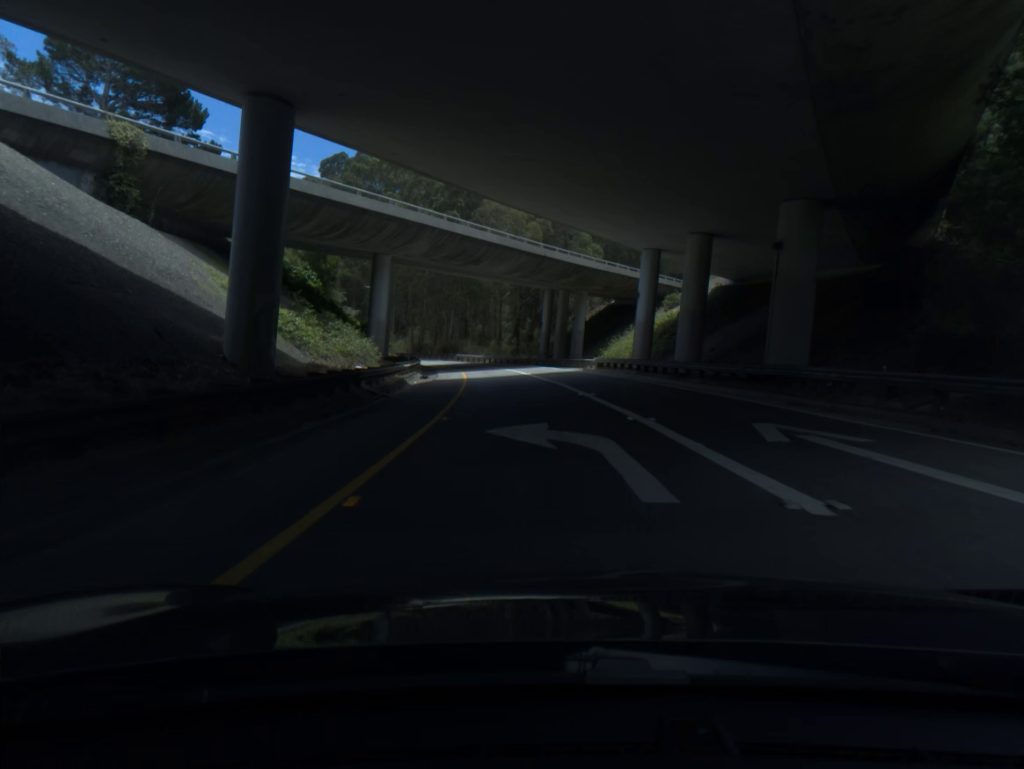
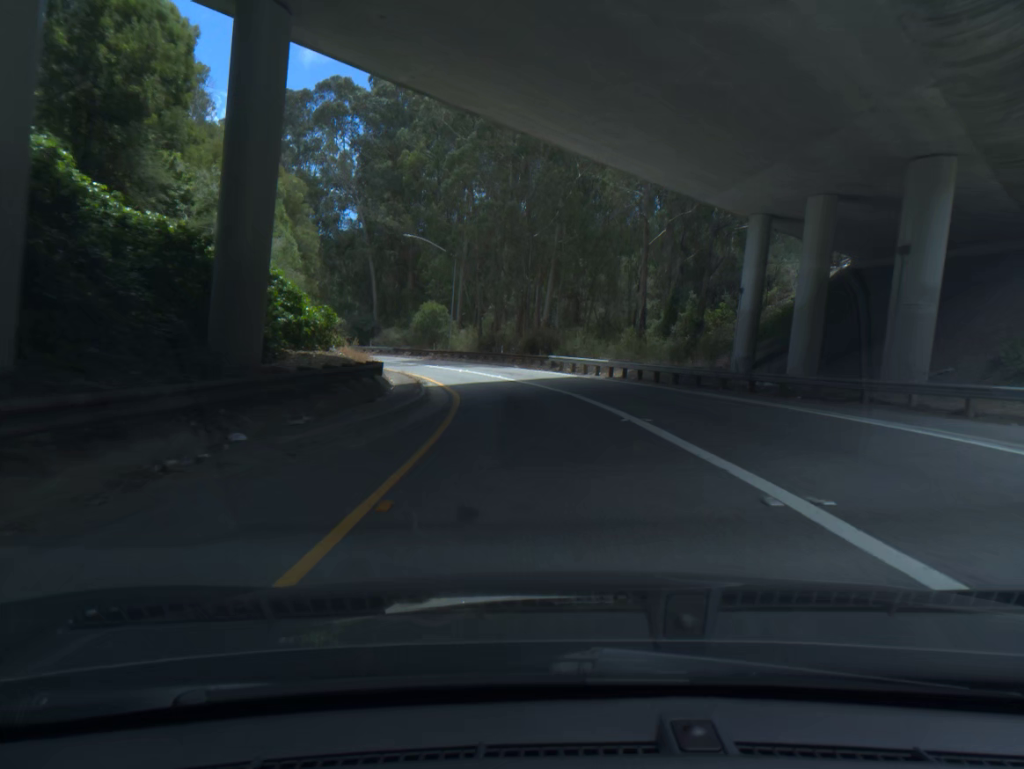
(-4.1, +55.2) m; -8°
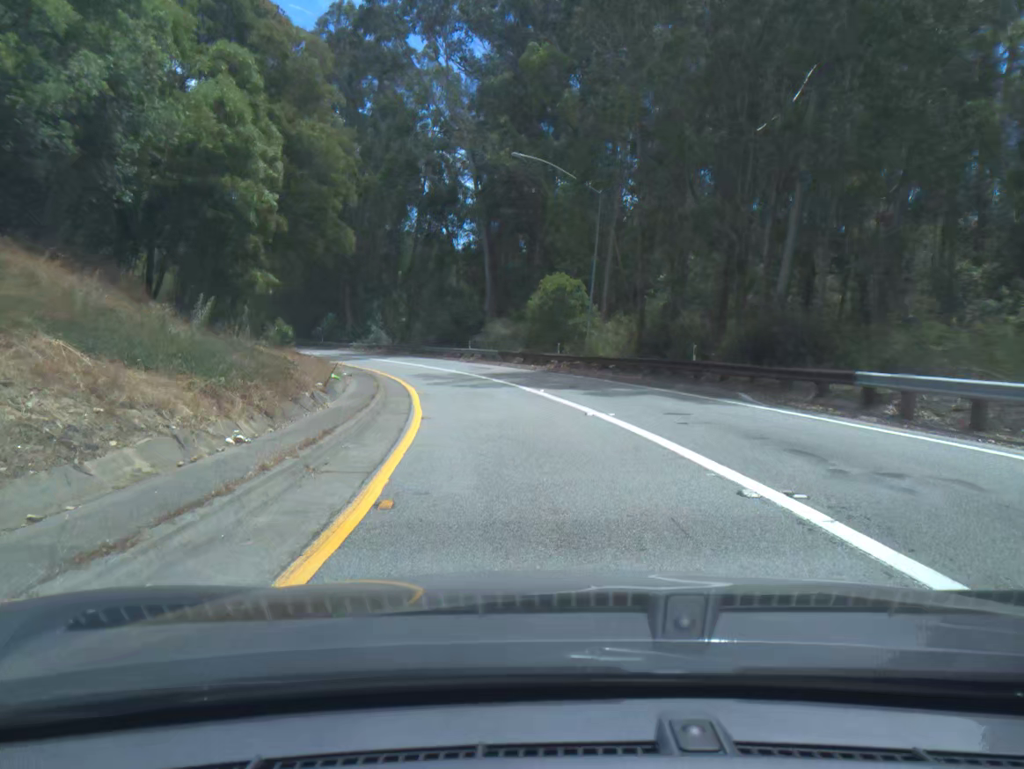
(-2.6, +31.4) m; -11°
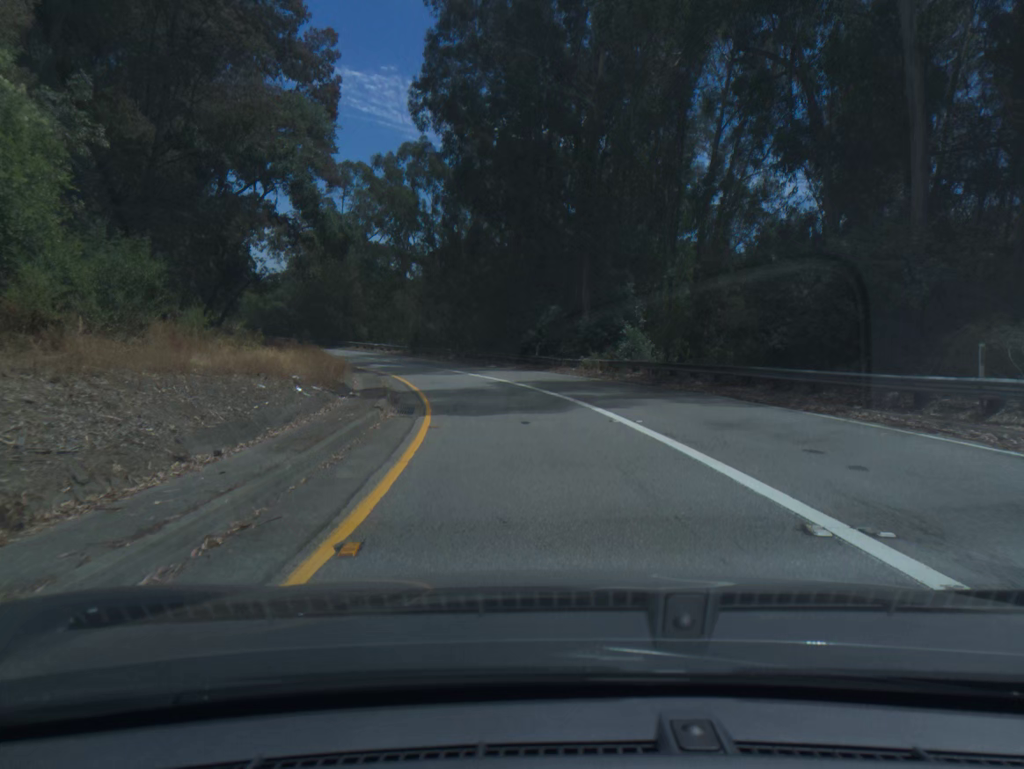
(-7.0, +40.0) m; -20°
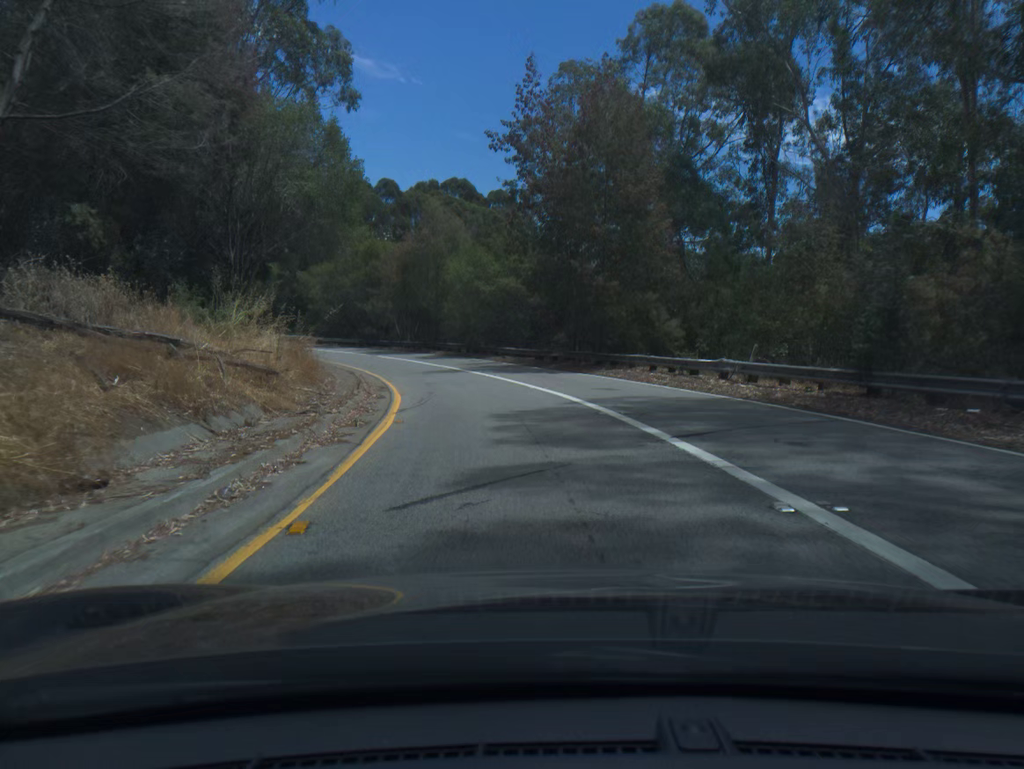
(-10.1, +50.3) m; -23°
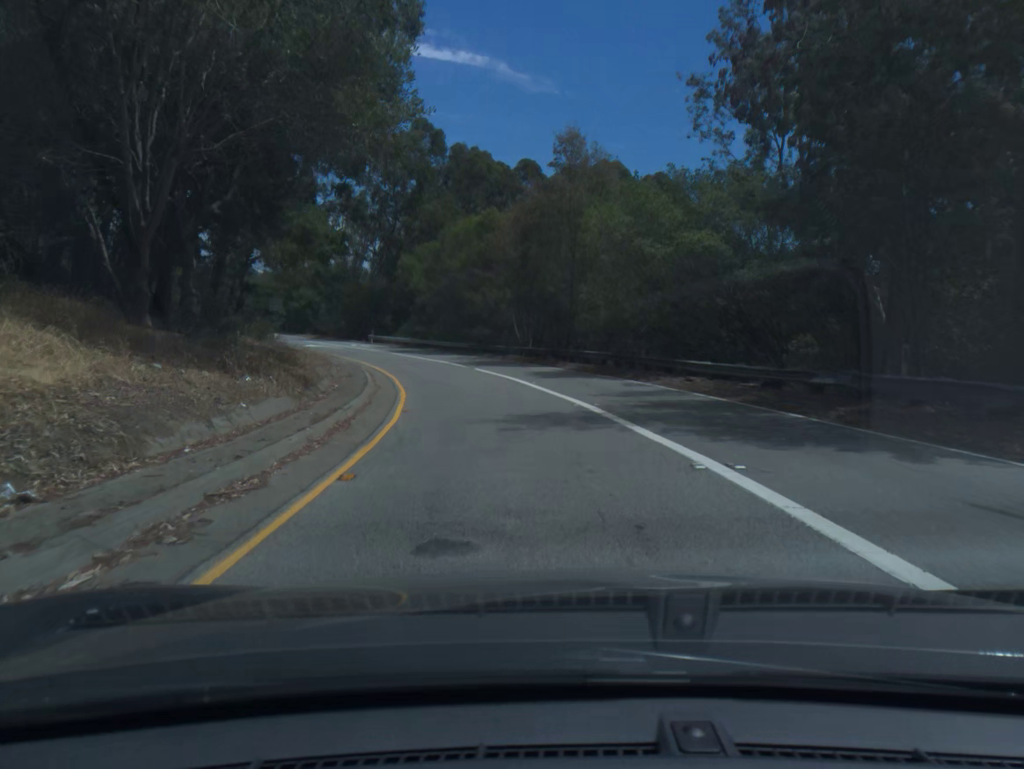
(-1.9, +20.8) m; -11°
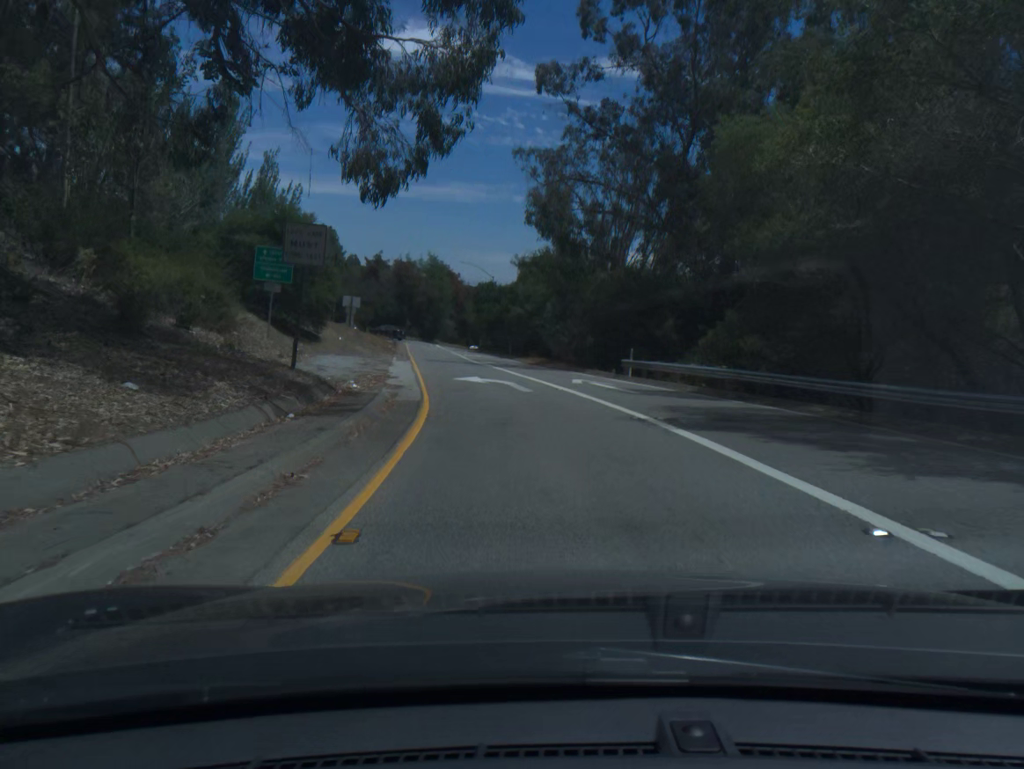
(-7.7, +41.3) m; -20°
